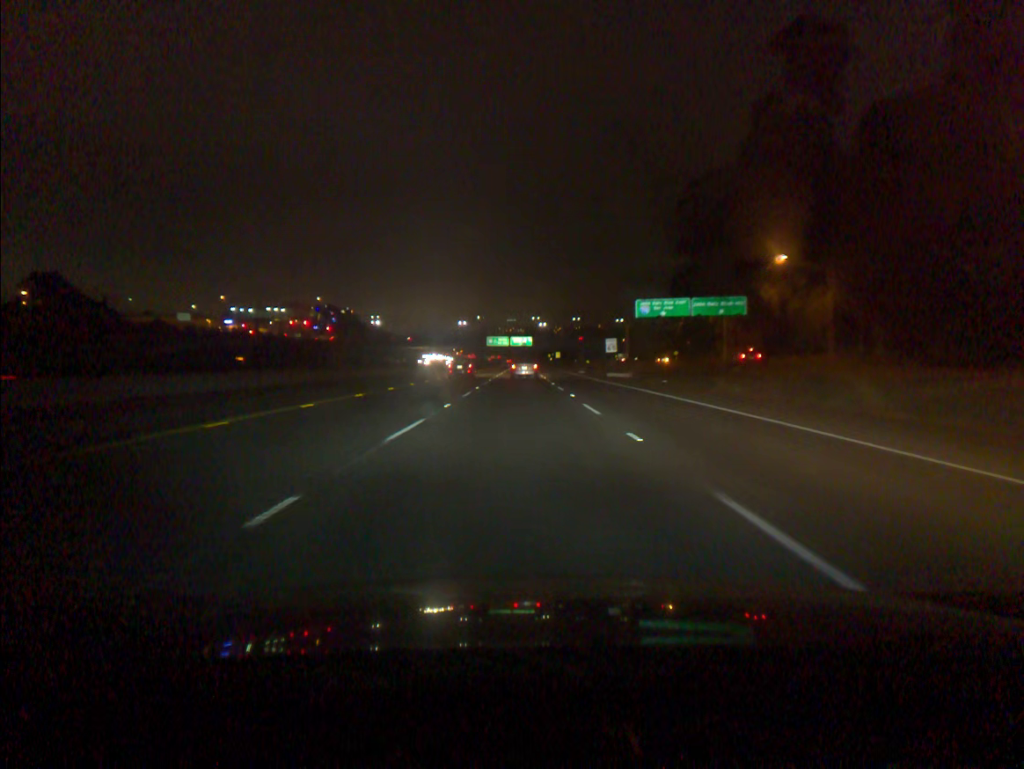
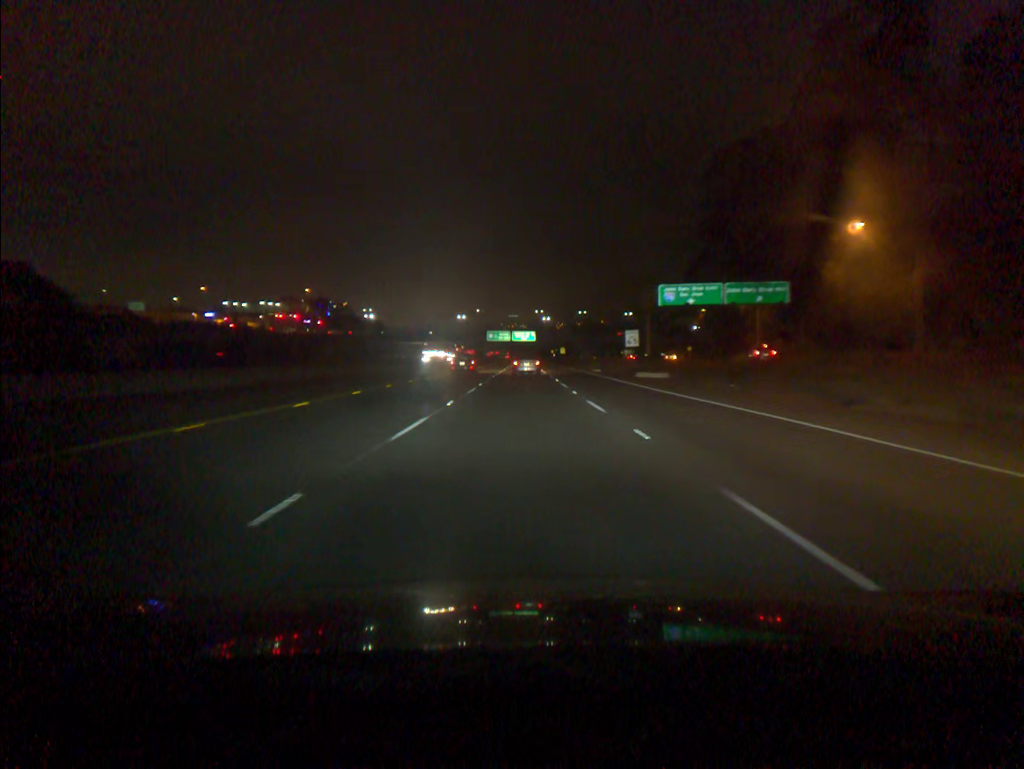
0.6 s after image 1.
(0.0, +14.9) m; 0°
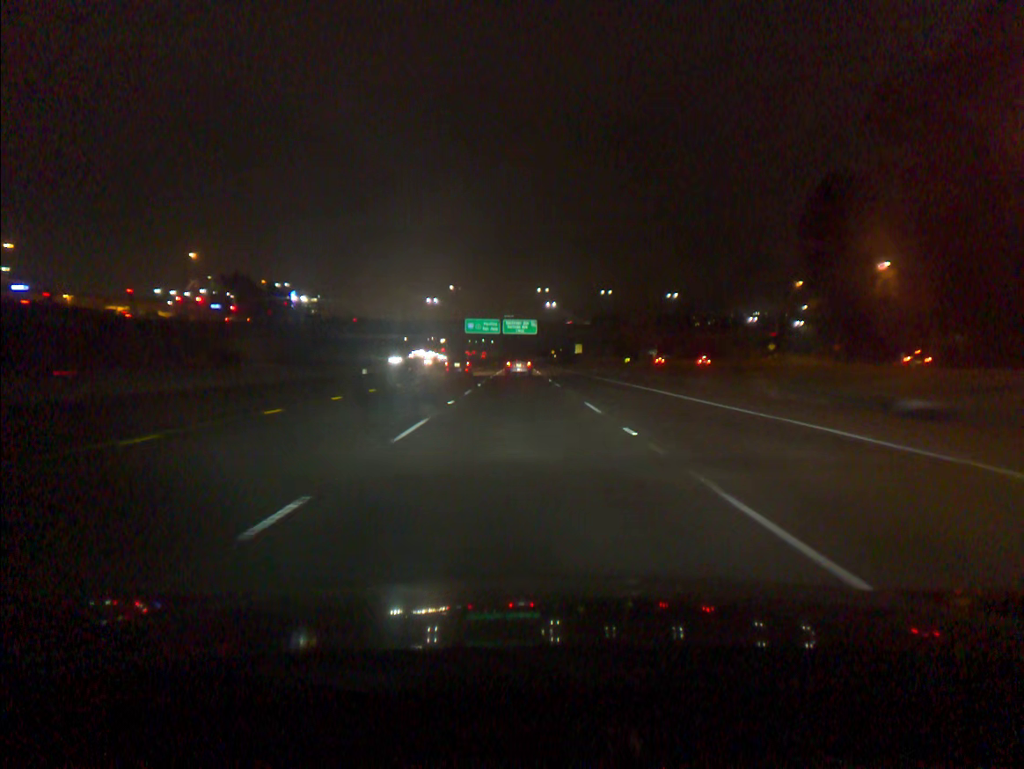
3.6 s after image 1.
(+0.2, +74.0) m; 0°
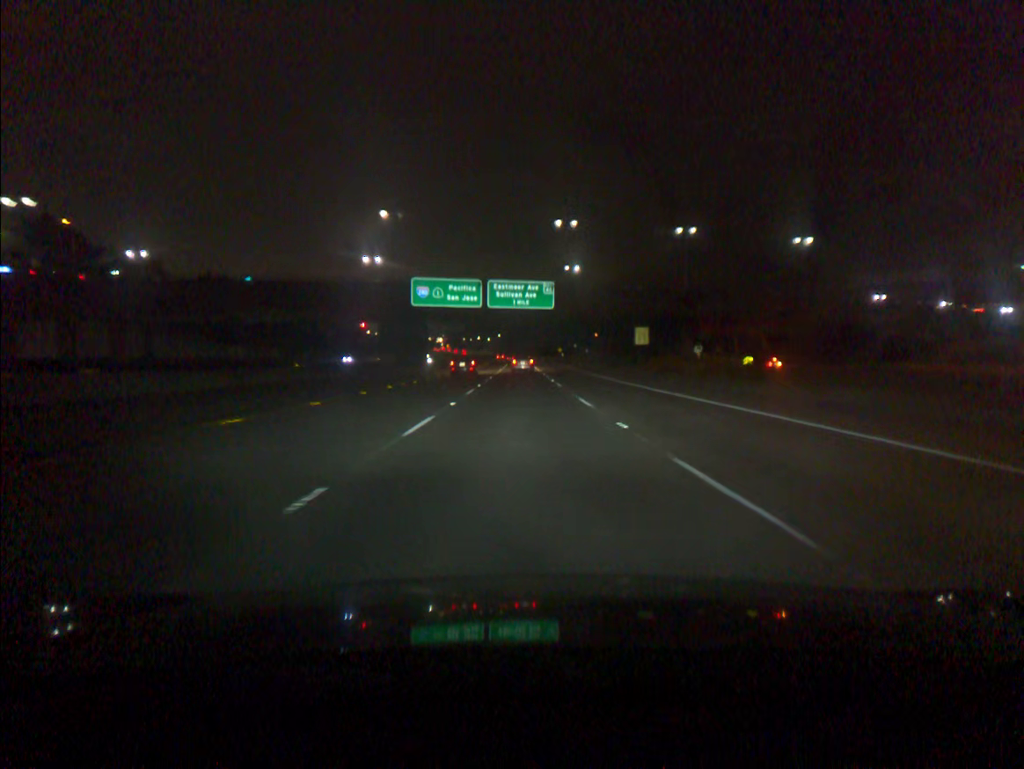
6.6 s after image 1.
(0.0, +74.4) m; 0°
